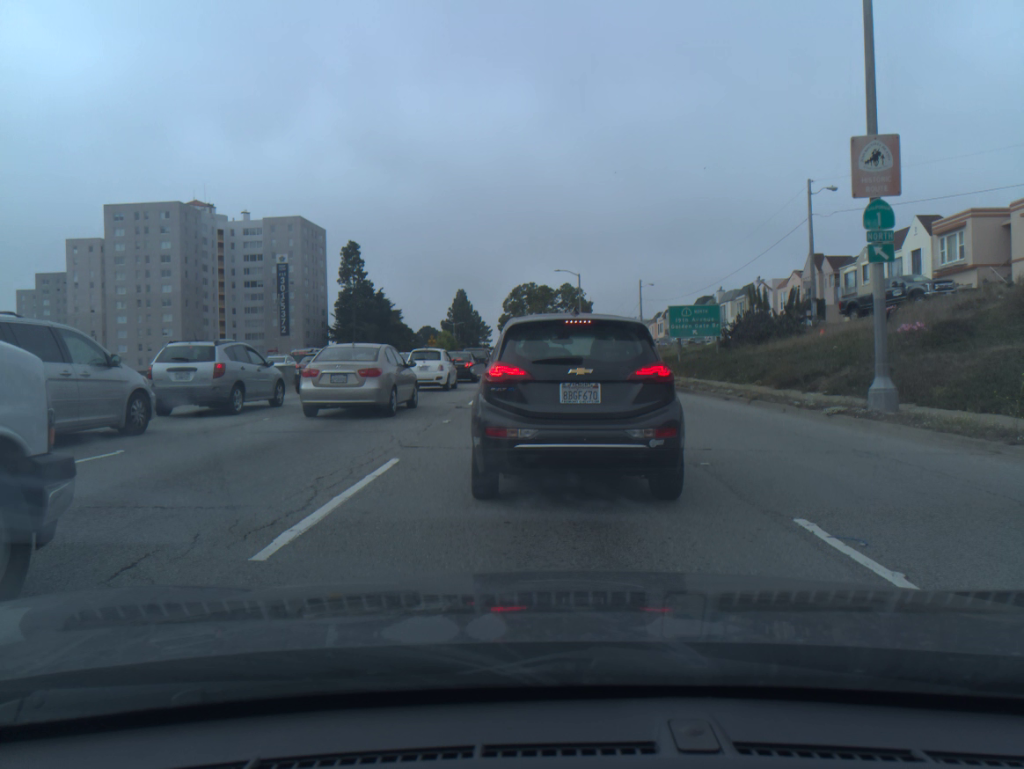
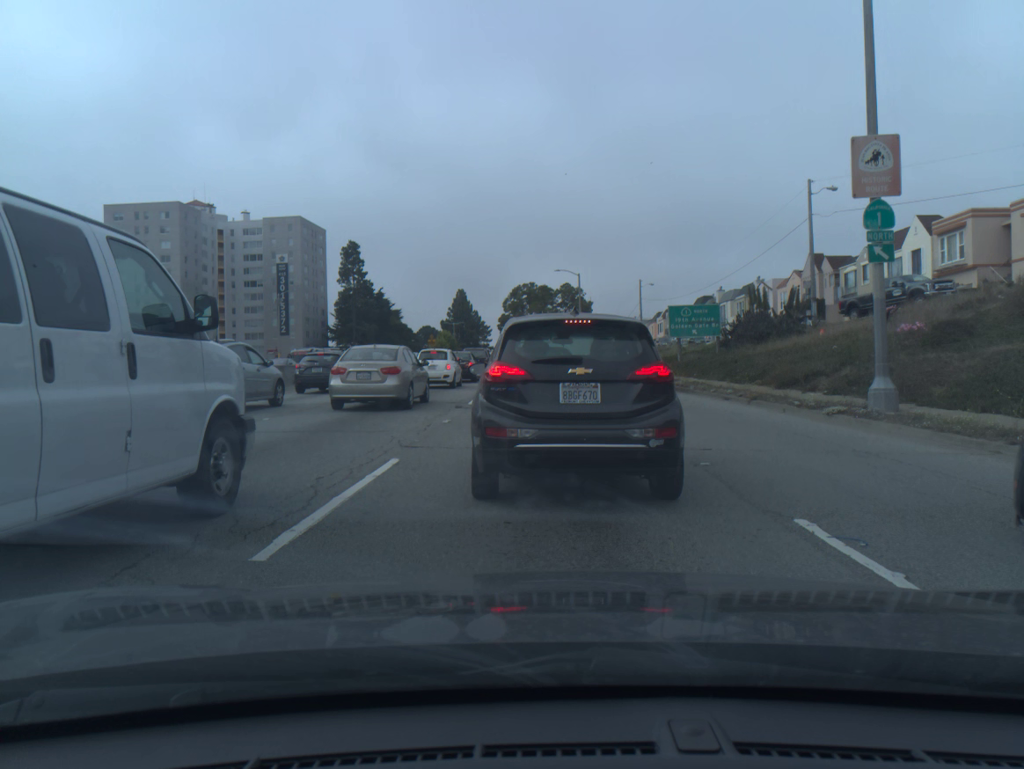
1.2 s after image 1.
(0.0, 0.0) m; 0°
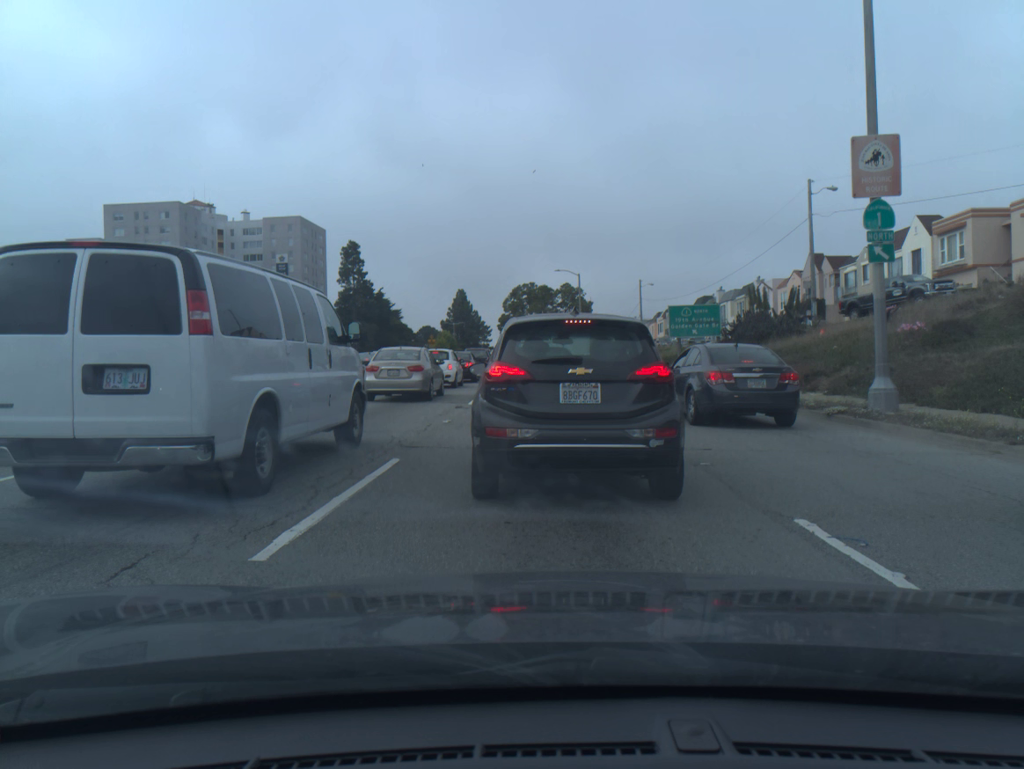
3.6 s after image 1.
(0.0, 0.0) m; 0°
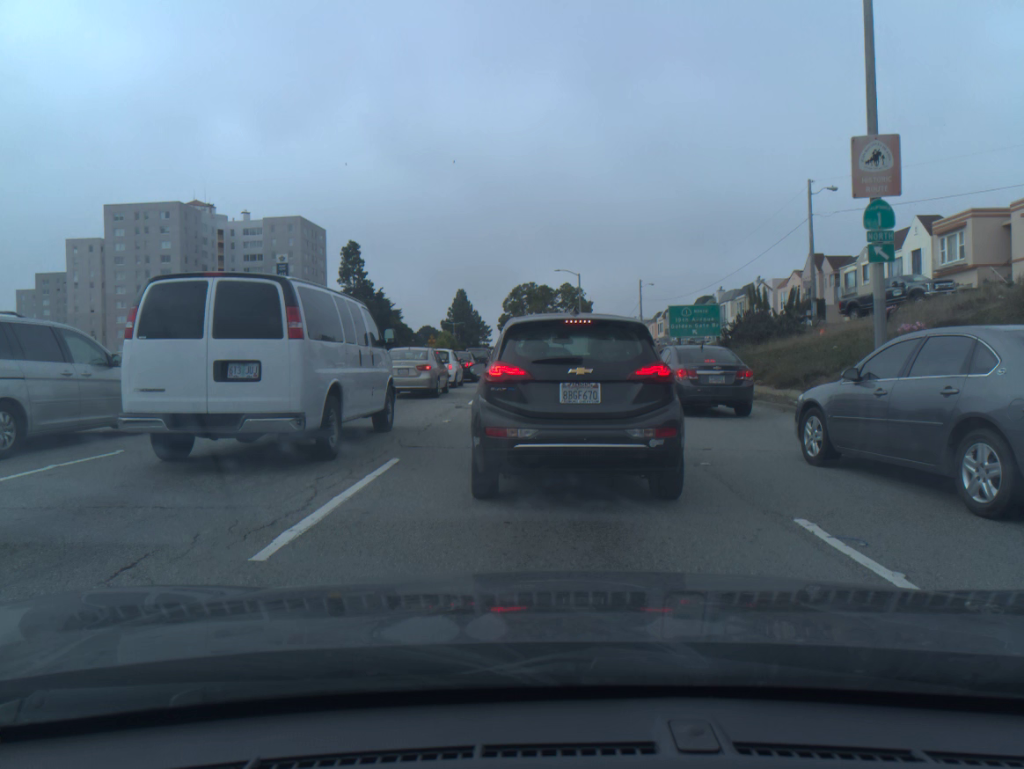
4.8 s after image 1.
(0.0, 0.0) m; 0°
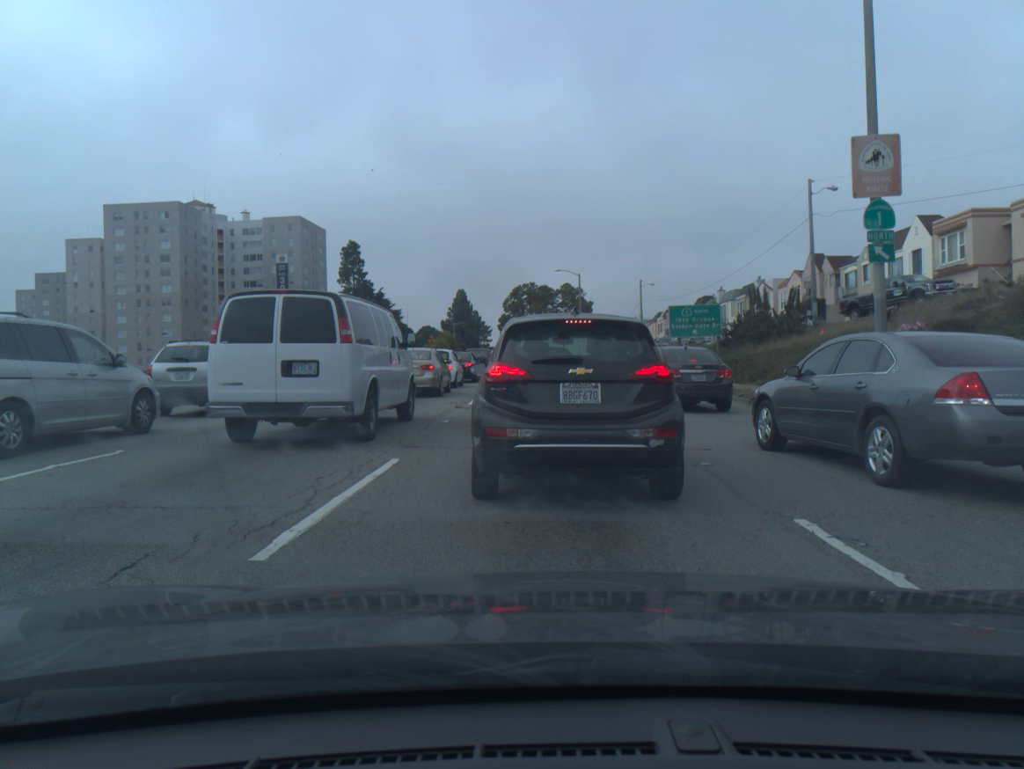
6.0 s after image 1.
(0.0, 0.0) m; 0°
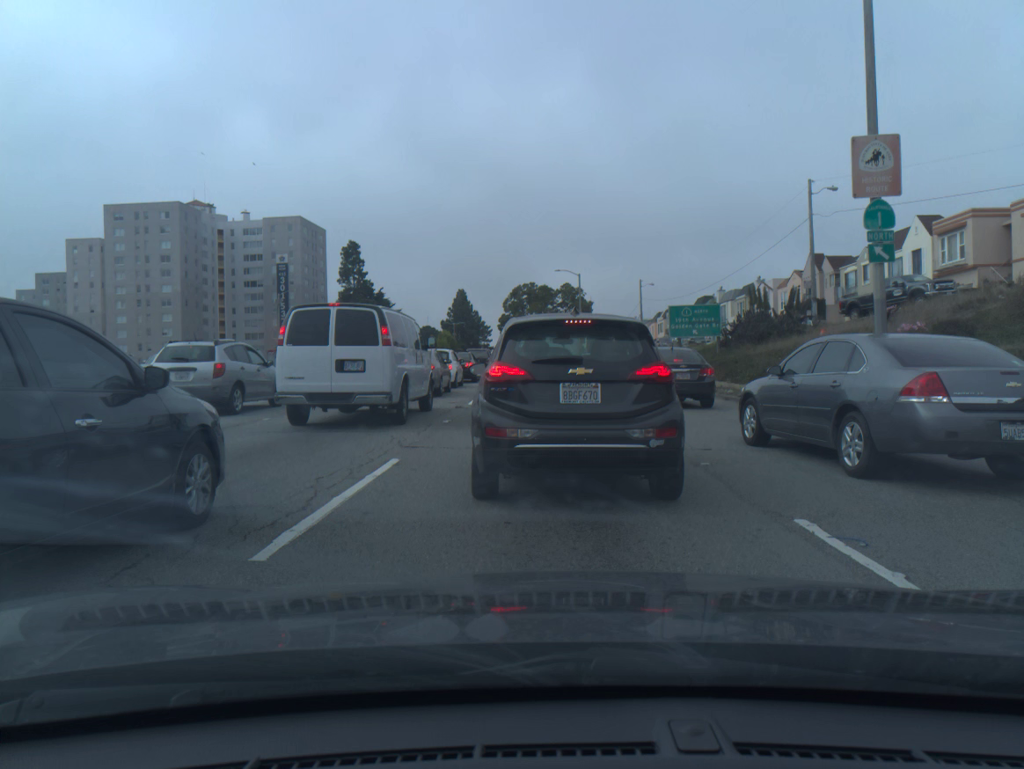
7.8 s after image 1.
(0.0, 0.0) m; 0°
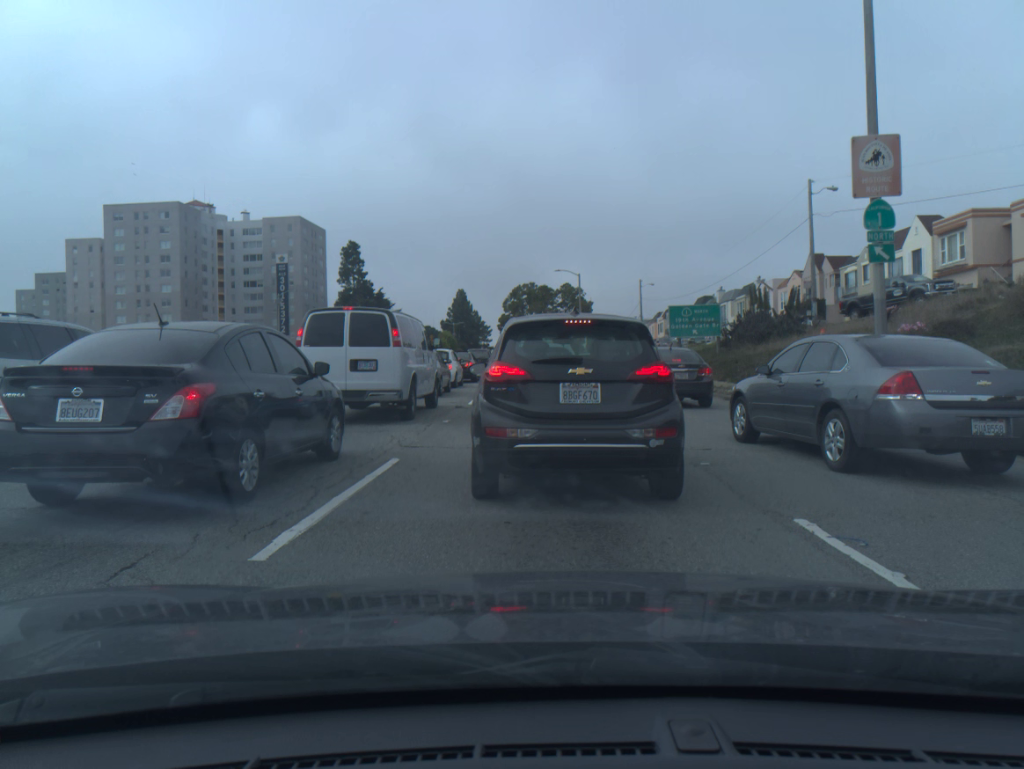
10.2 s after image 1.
(0.0, +0.1) m; 0°
